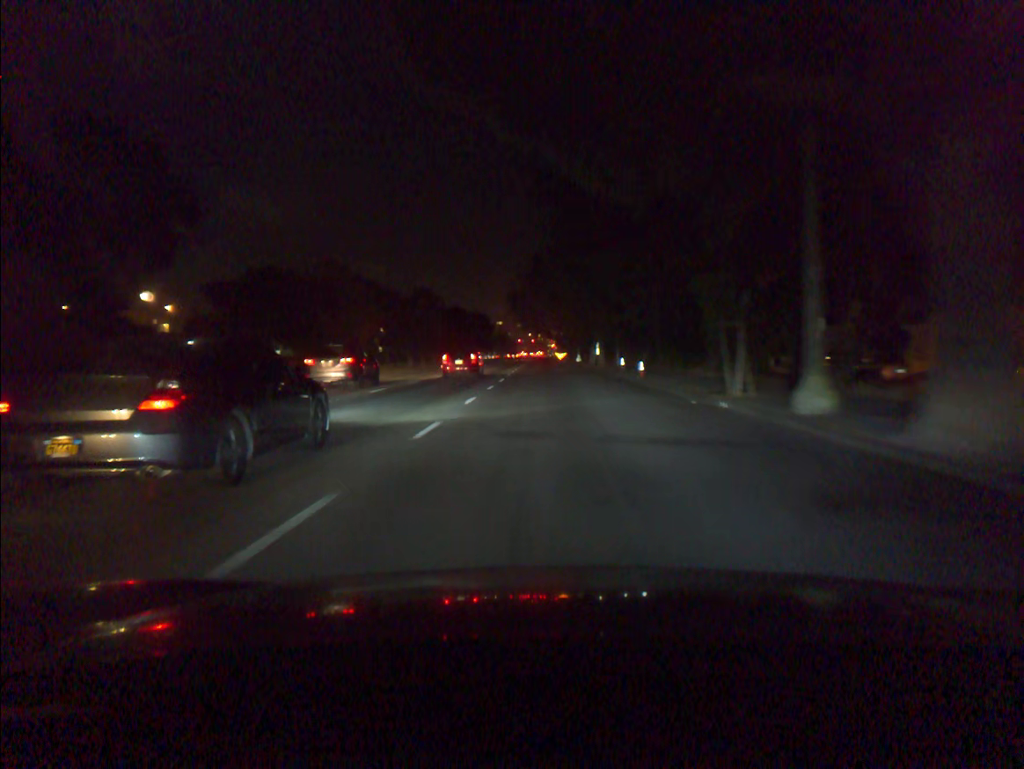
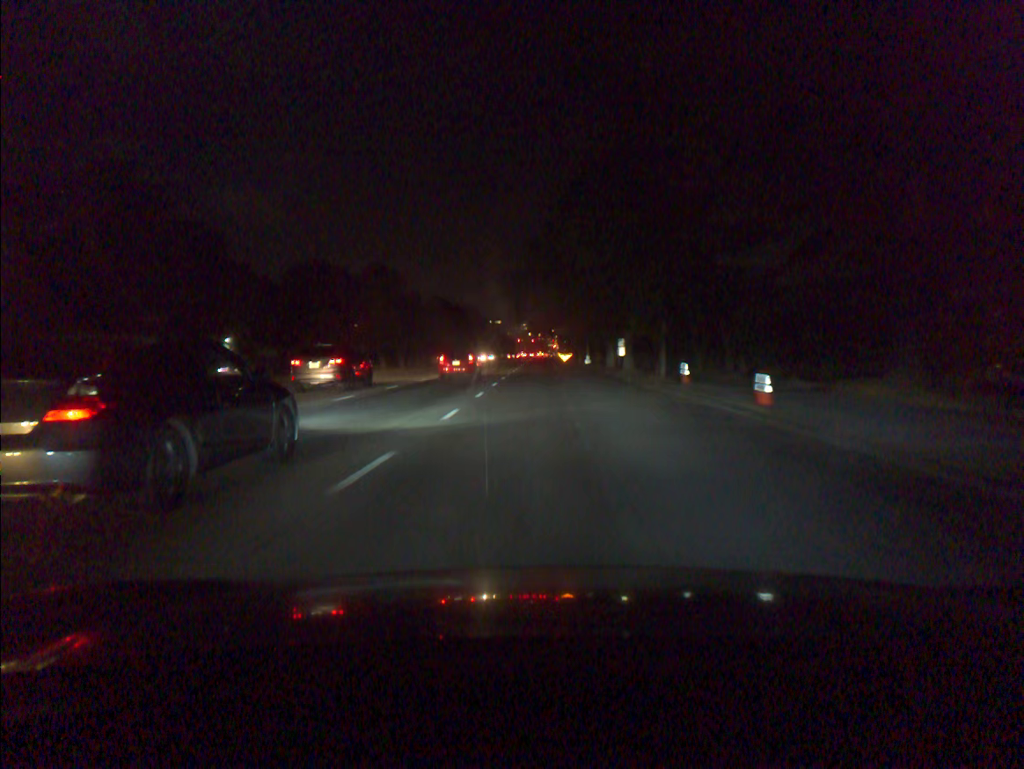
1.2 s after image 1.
(0.0, +18.6) m; 0°
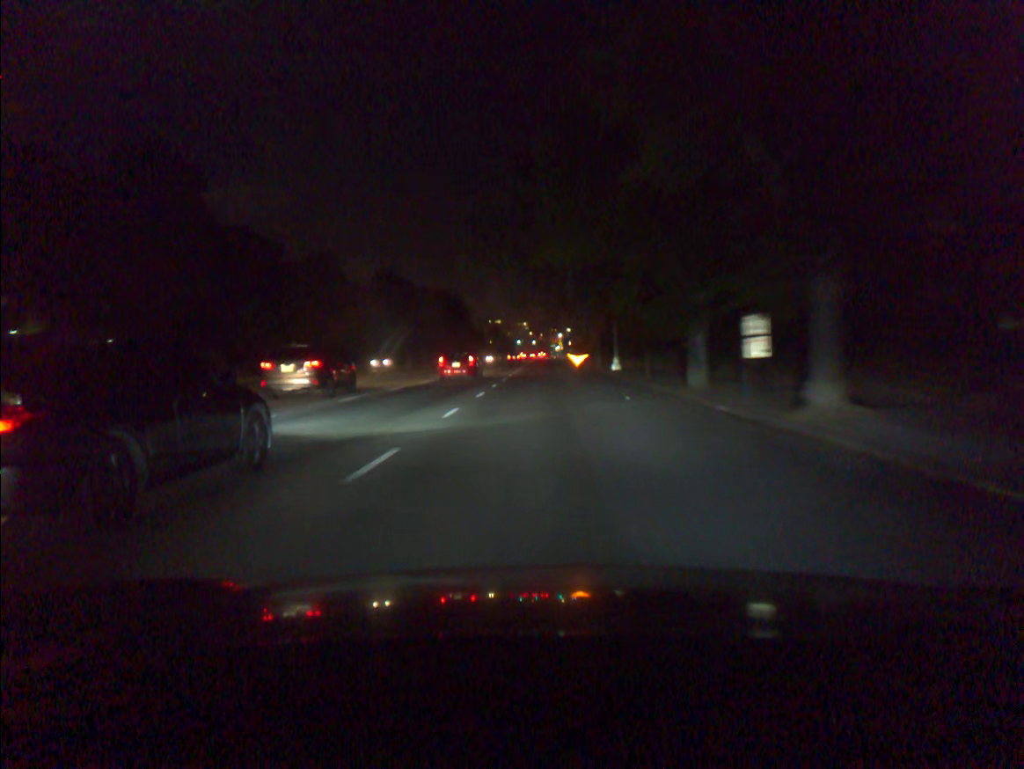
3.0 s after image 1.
(0.0, +28.4) m; 0°
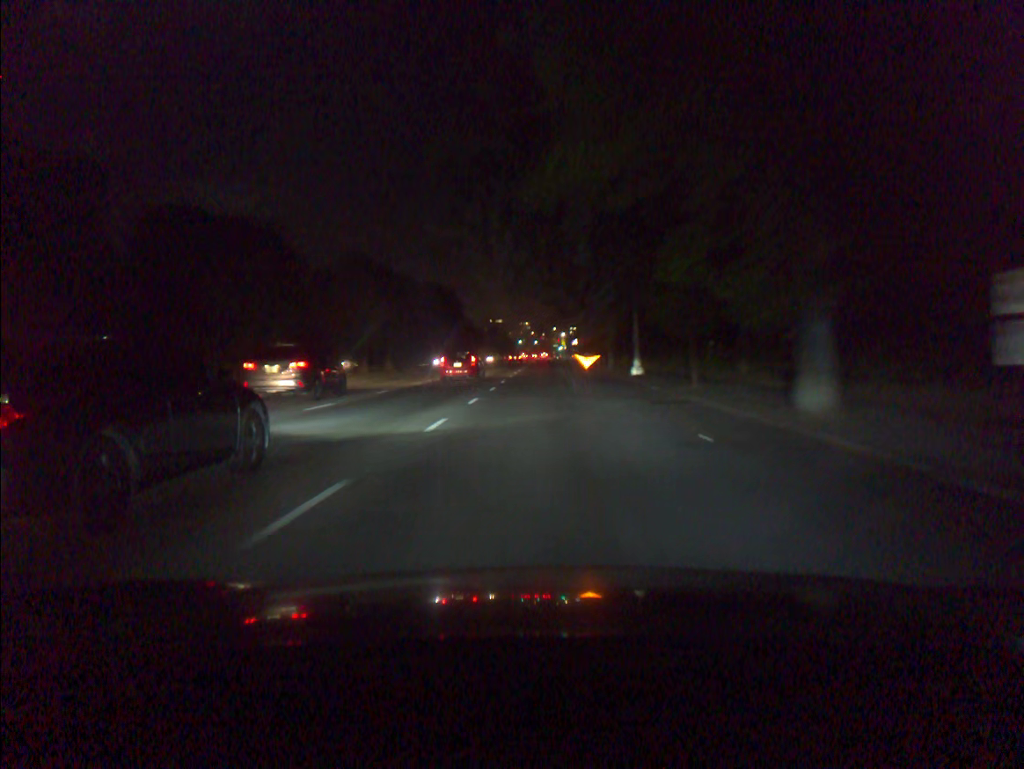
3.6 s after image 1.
(0.0, +9.7) m; 0°
